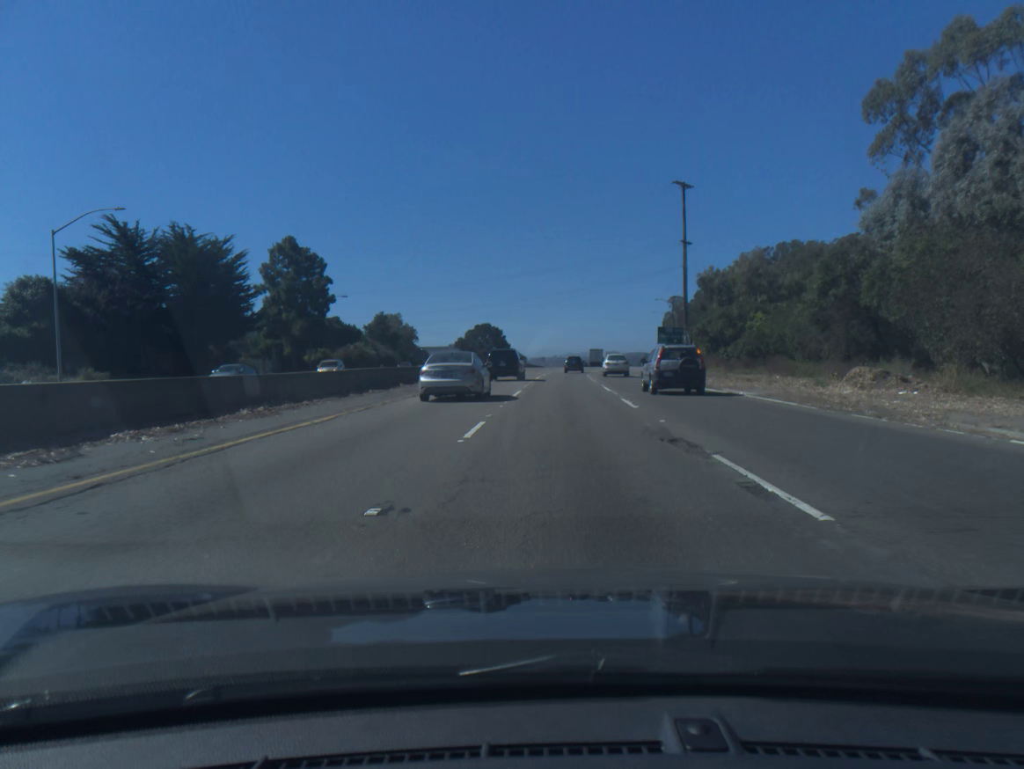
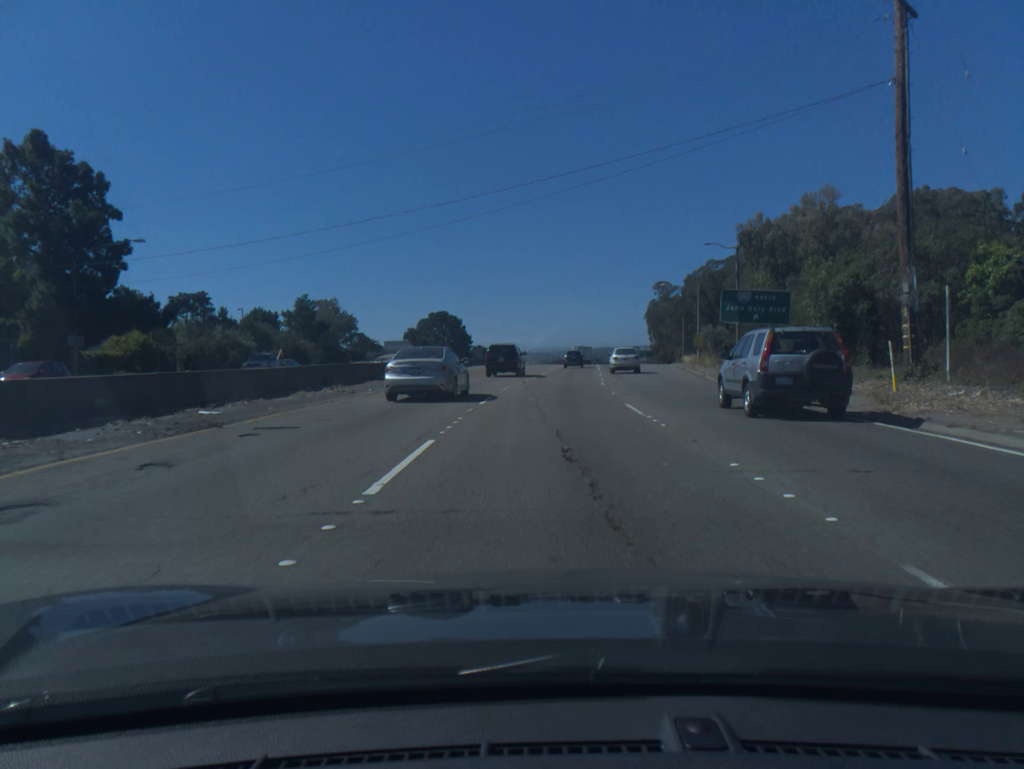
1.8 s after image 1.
(+0.7, +44.5) m; +2°
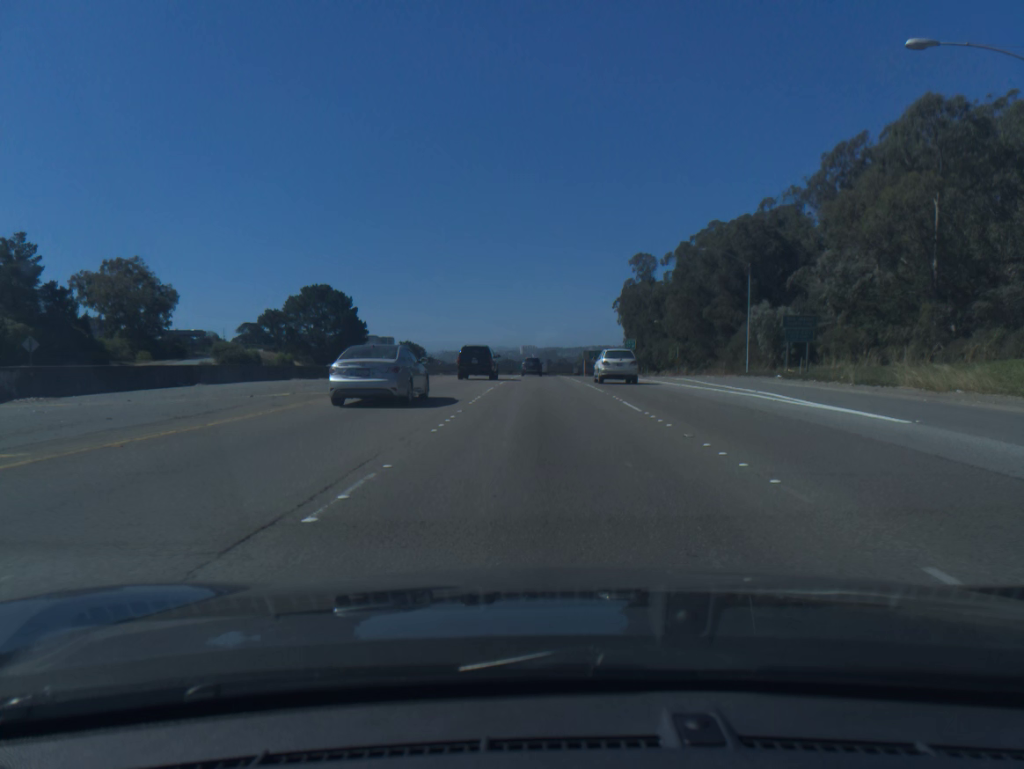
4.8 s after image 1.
(+2.9, +76.2) m; +4°
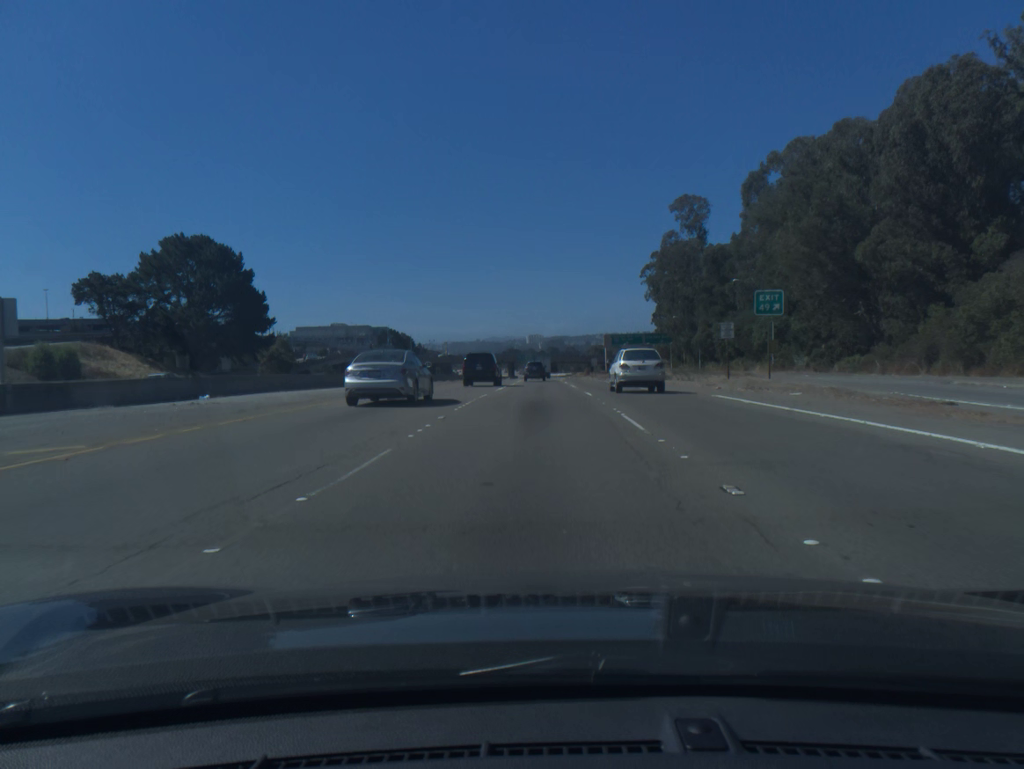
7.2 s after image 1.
(0.0, +59.8) m; 0°
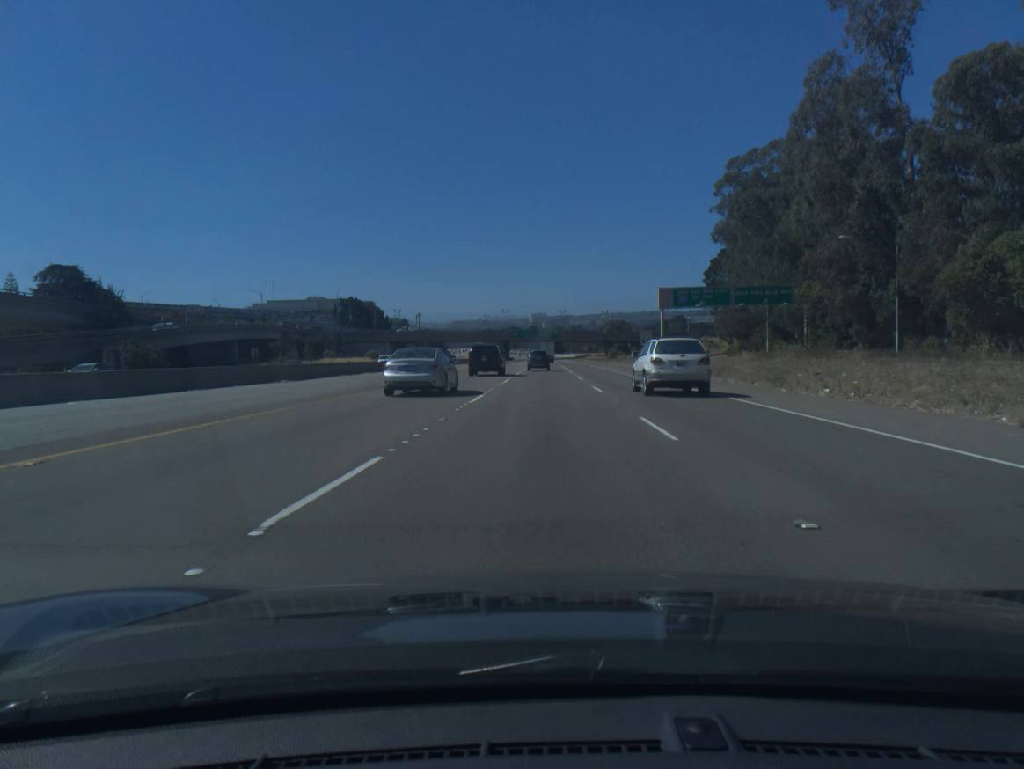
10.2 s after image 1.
(-0.2, +75.0) m; 0°
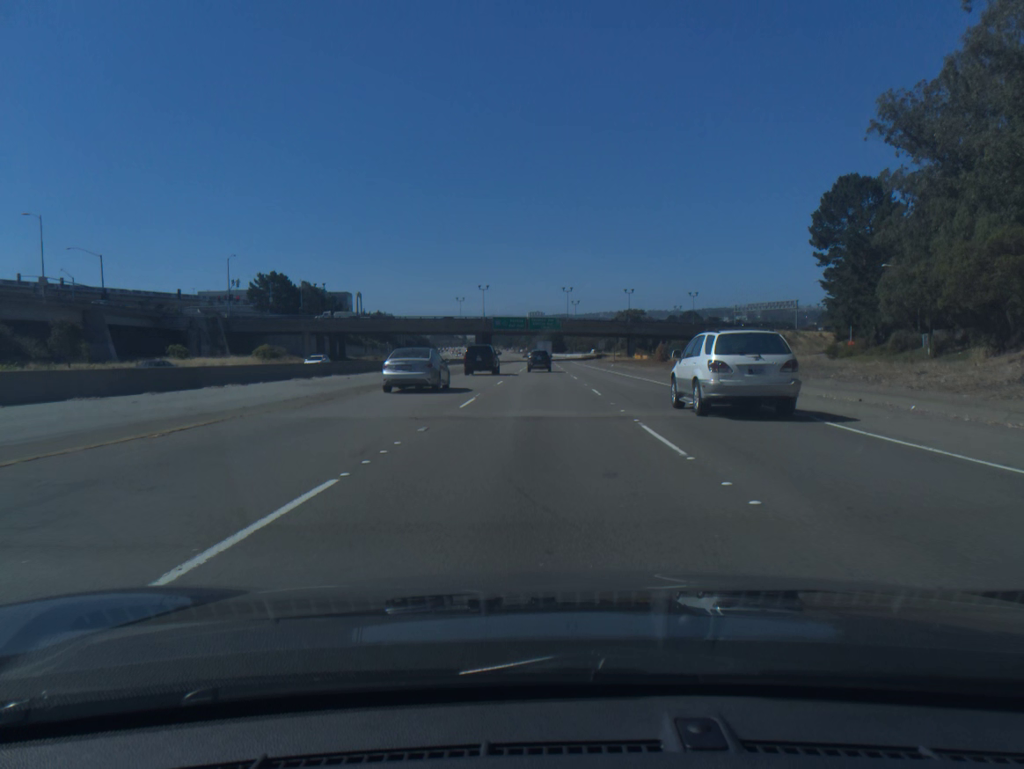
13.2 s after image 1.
(+0.1, +75.6) m; 0°
